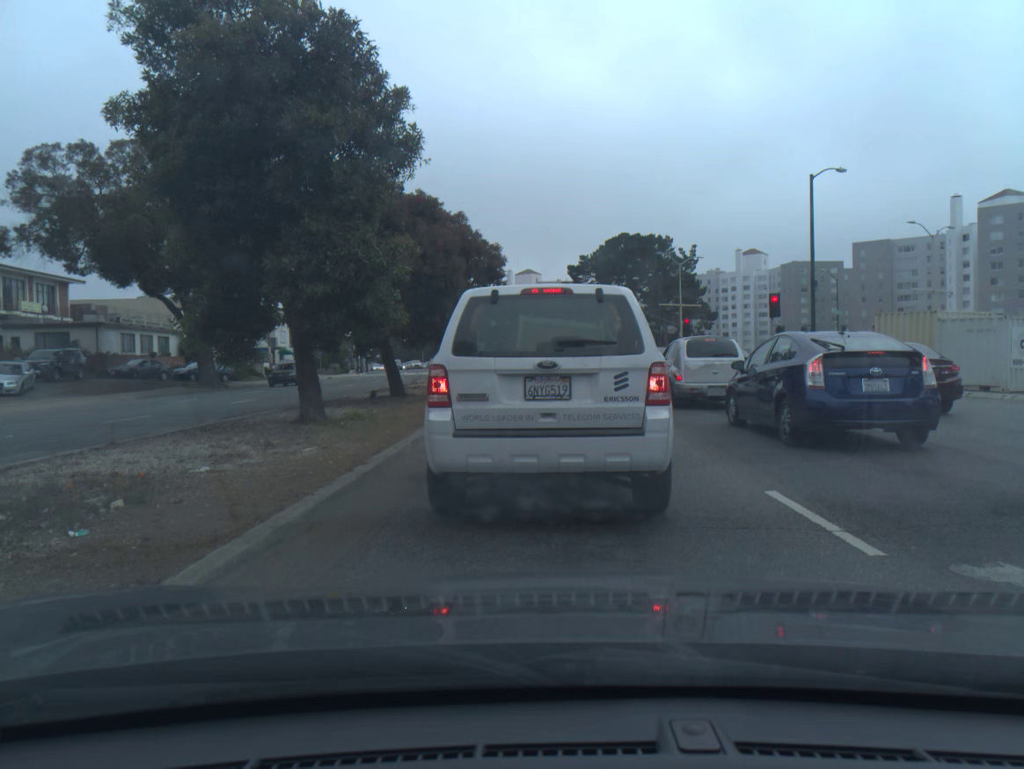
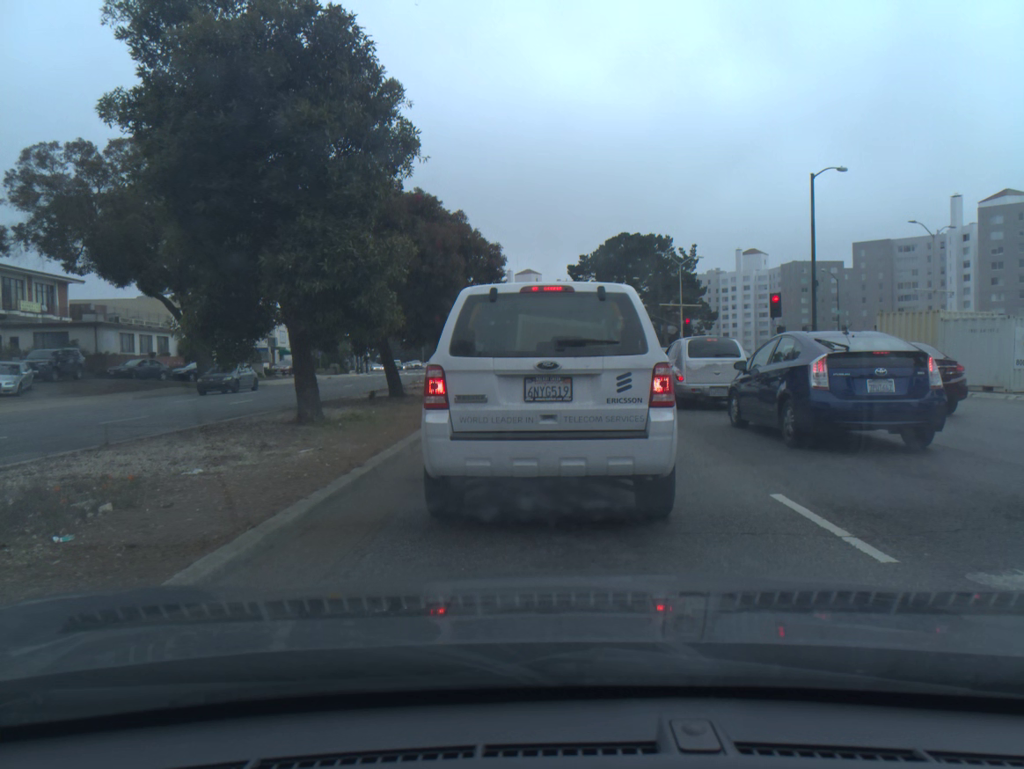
(0.0, +0.2) m; 0°
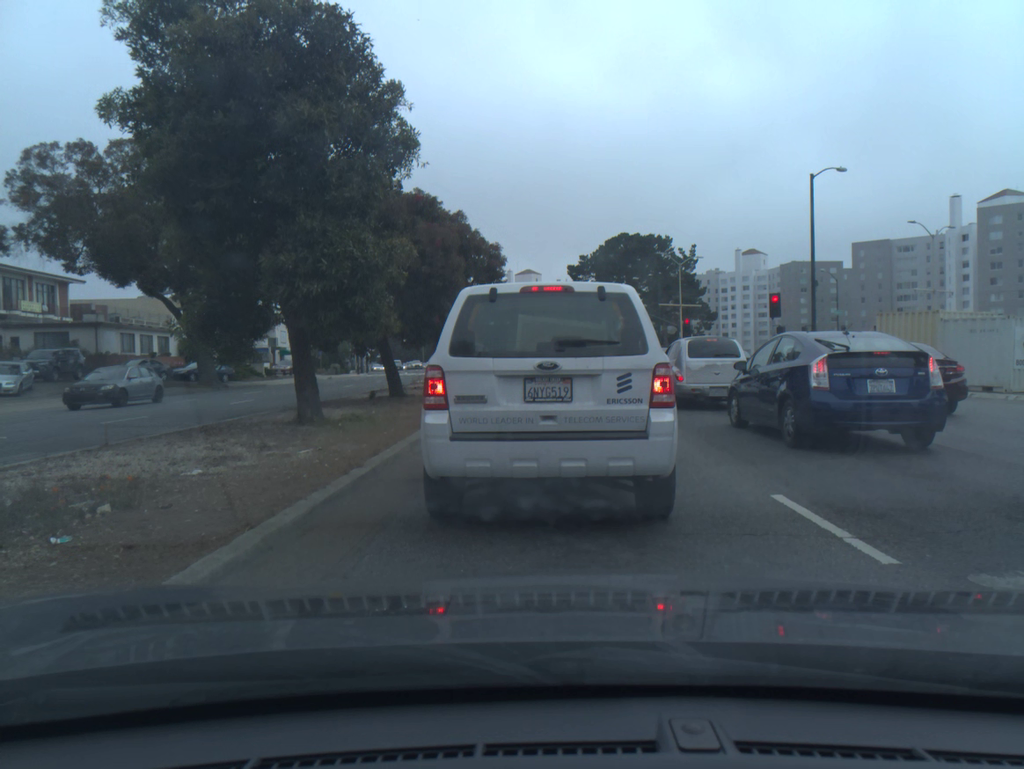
(0.0, 0.0) m; 0°
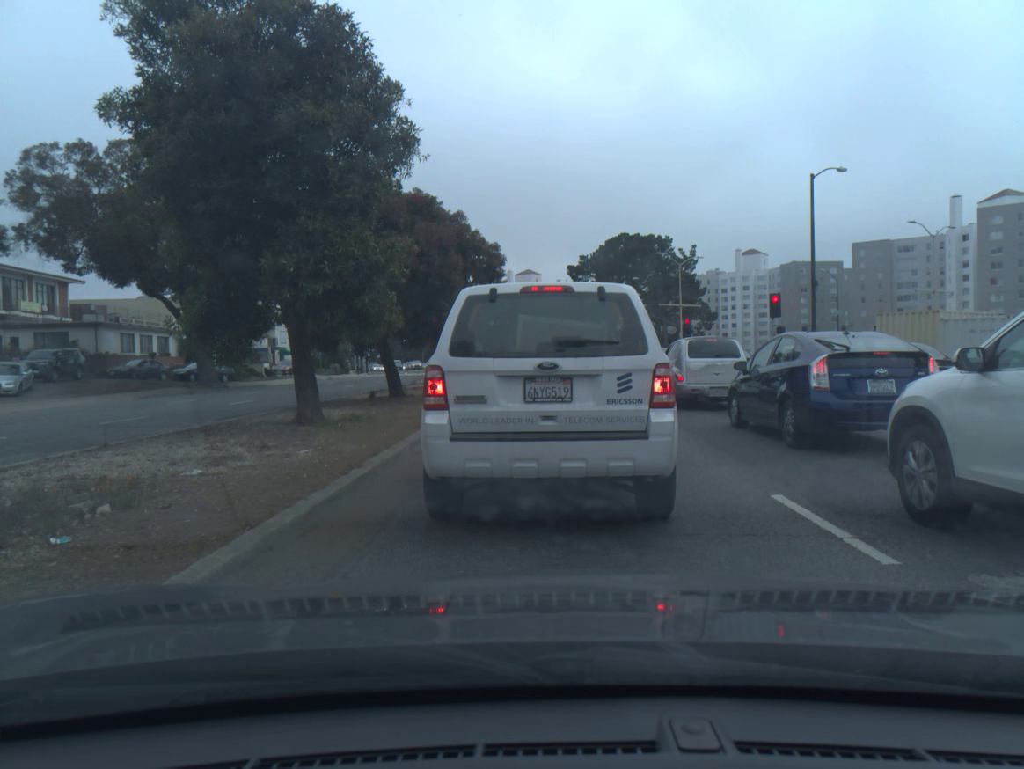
(0.0, 0.0) m; 0°
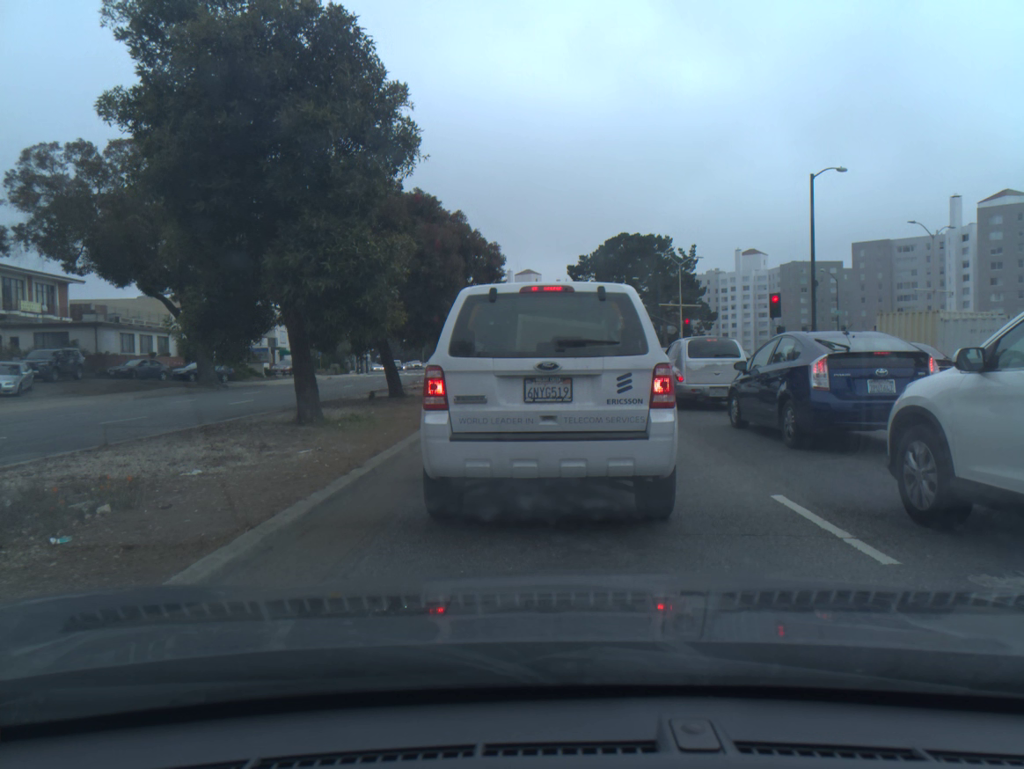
(0.0, 0.0) m; 0°
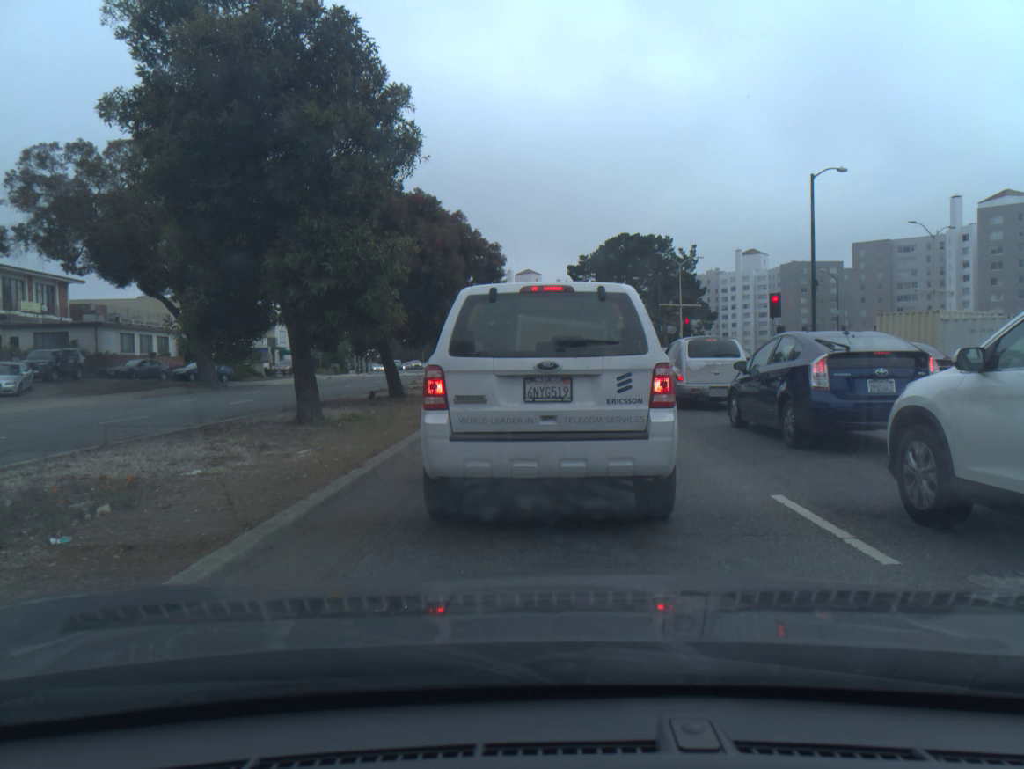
(0.0, 0.0) m; 0°
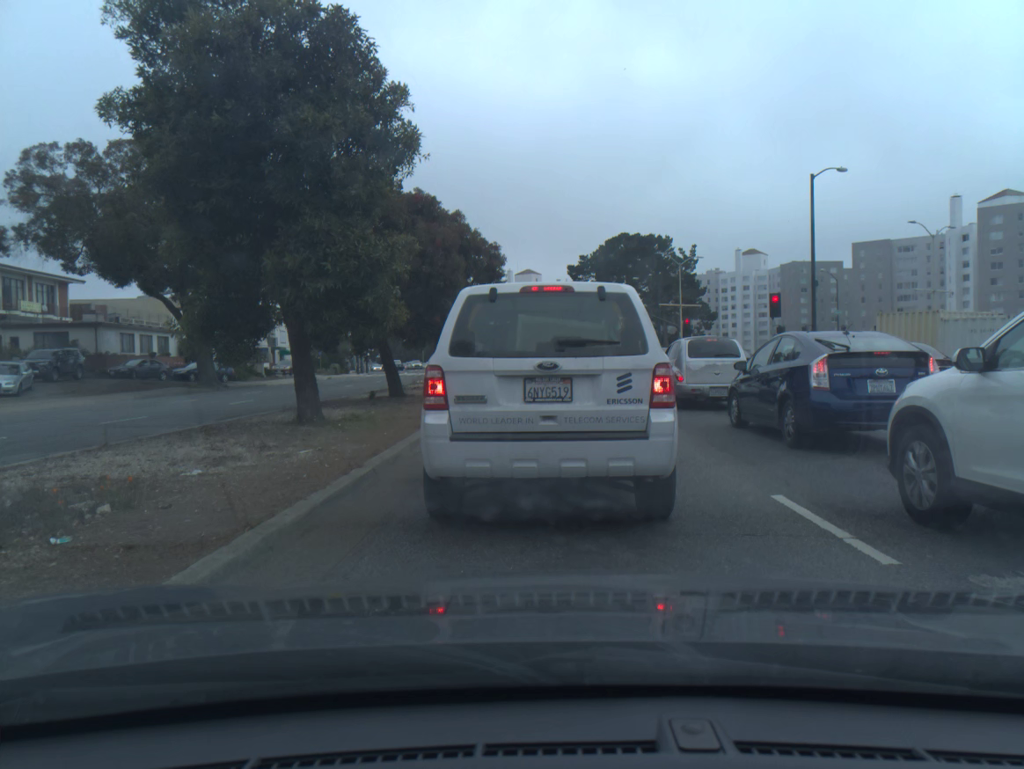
(-0.1, -0.1) m; 0°
